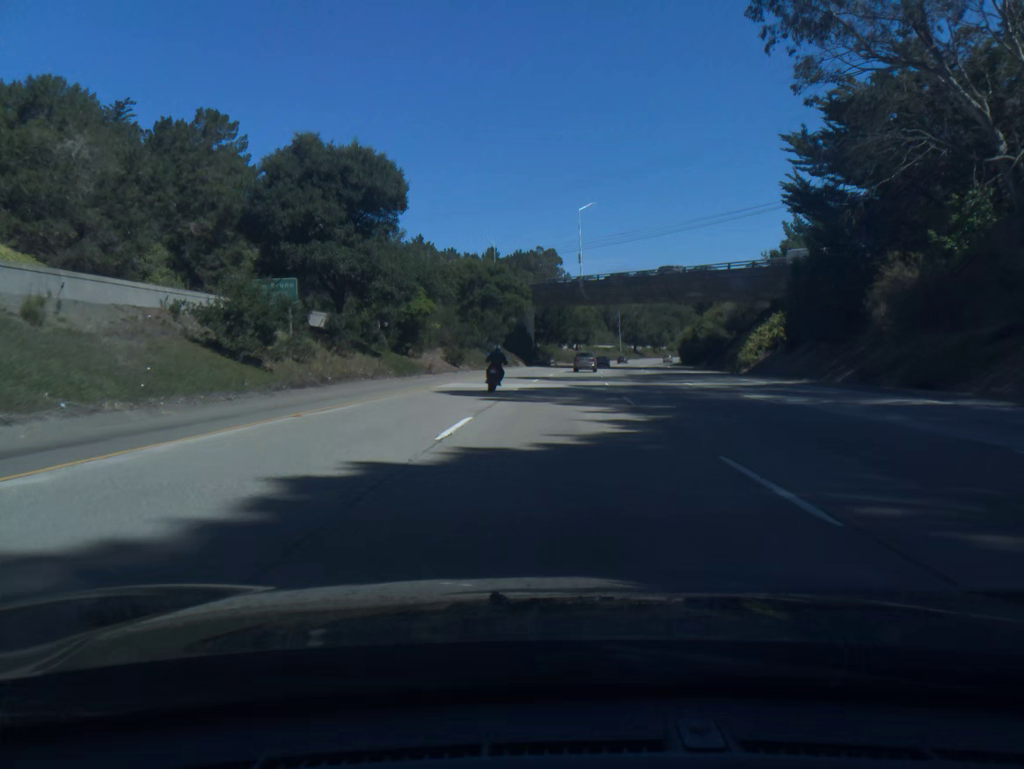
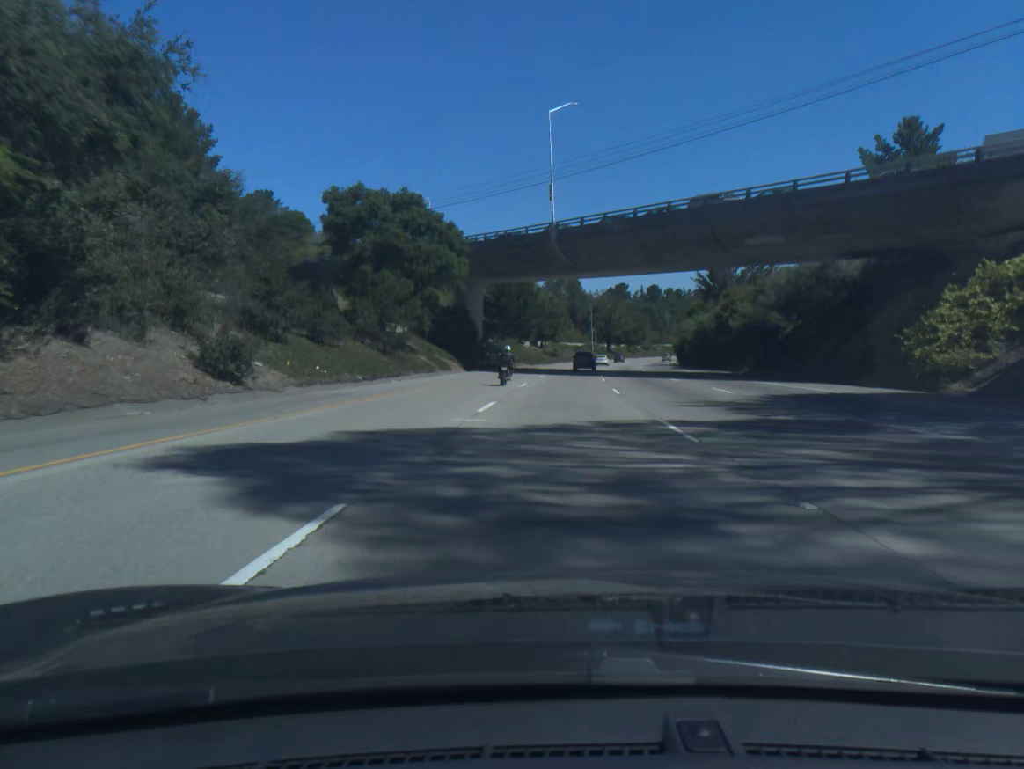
(+0.9, +38.4) m; +3°
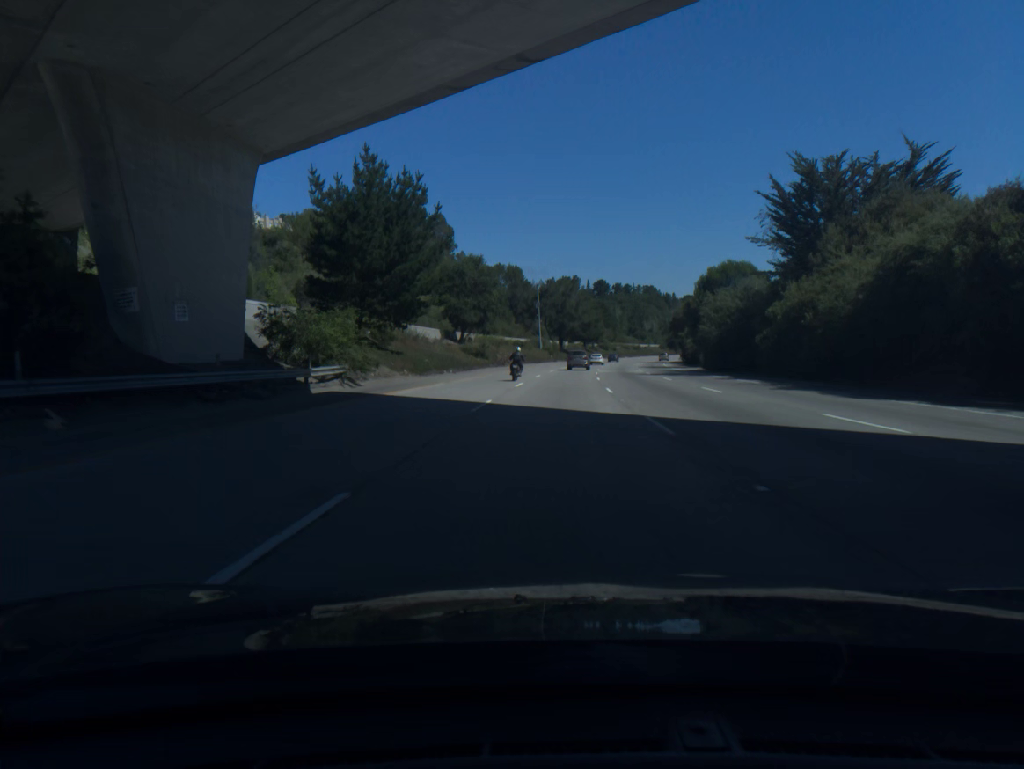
(+2.2, +57.6) m; +4°
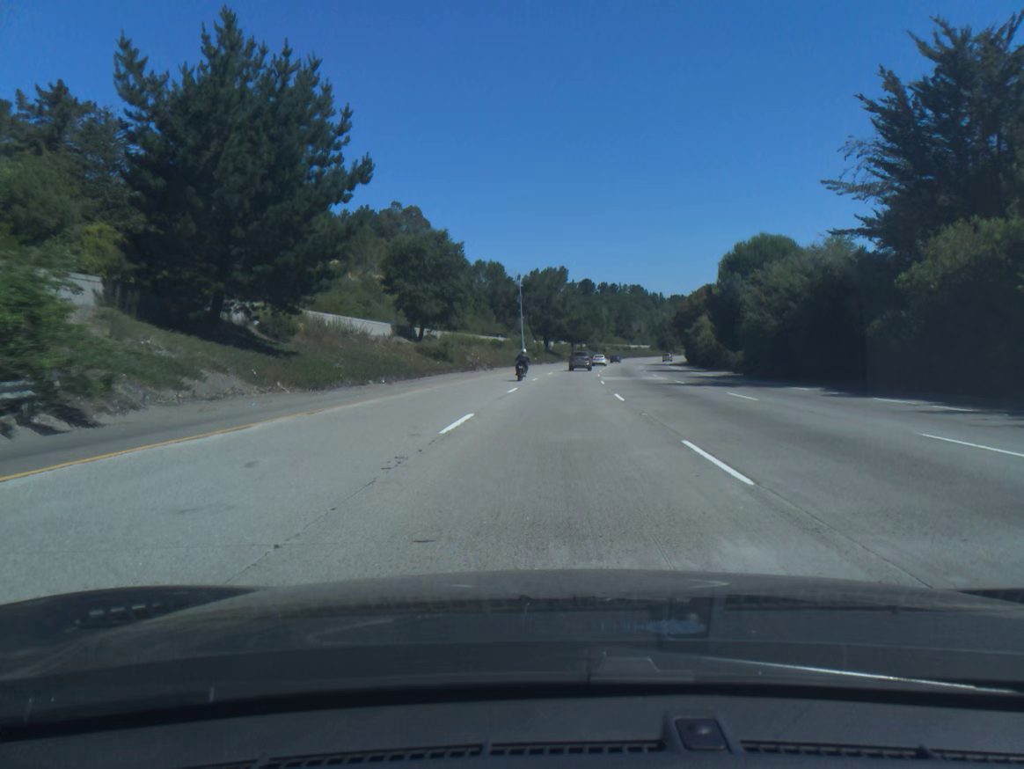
(+0.2, +19.2) m; +1°
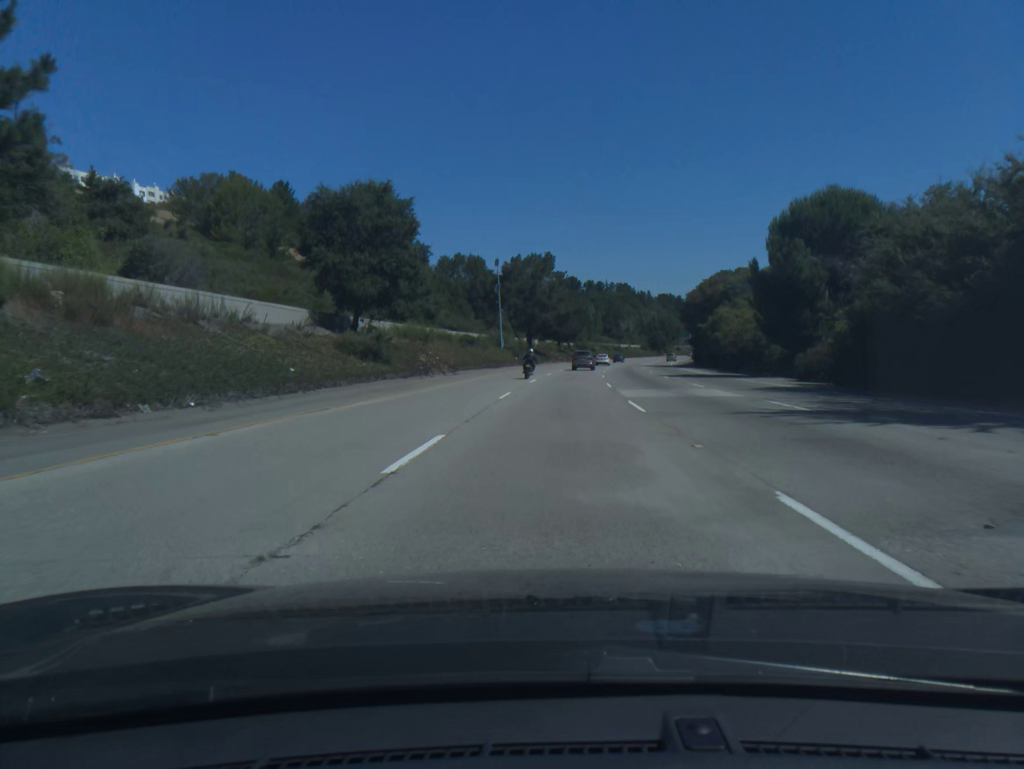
(+0.2, +19.3) m; +1°
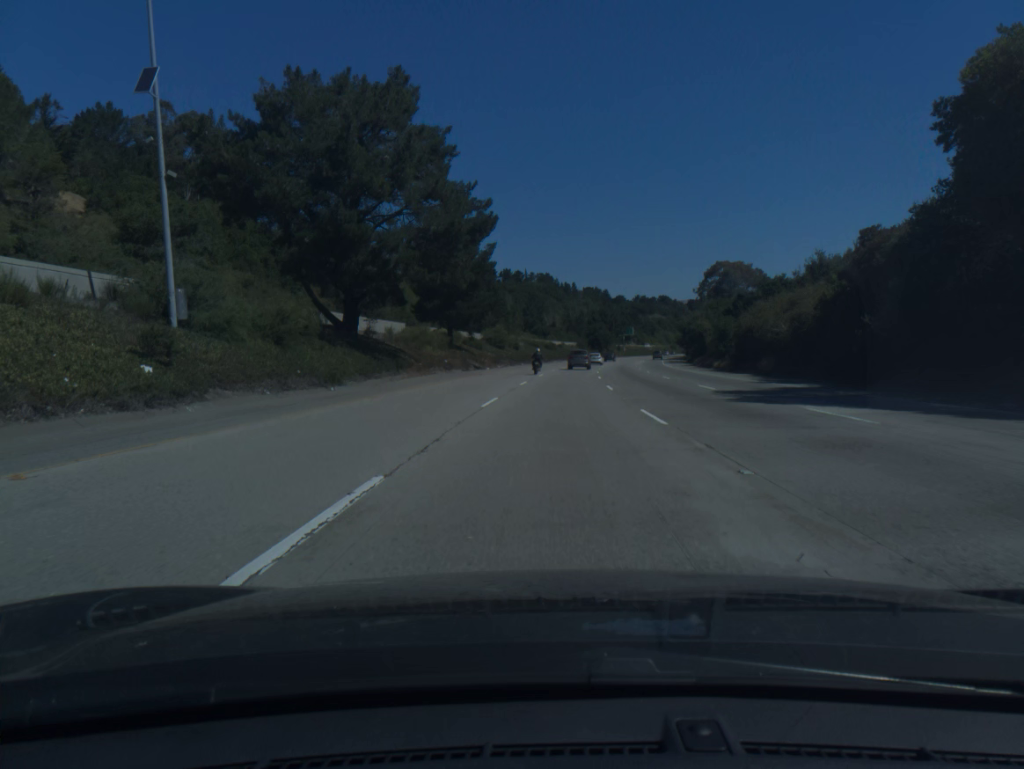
(+3.9, +76.9) m; +6°
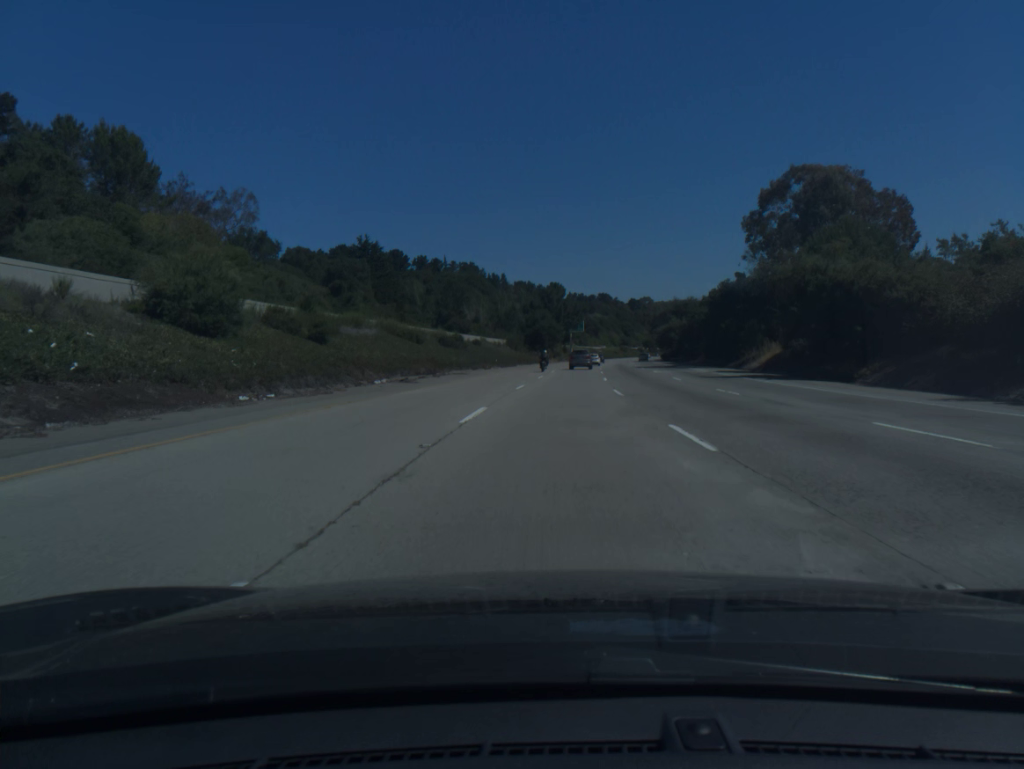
(+3.4, +77.0) m; +5°
